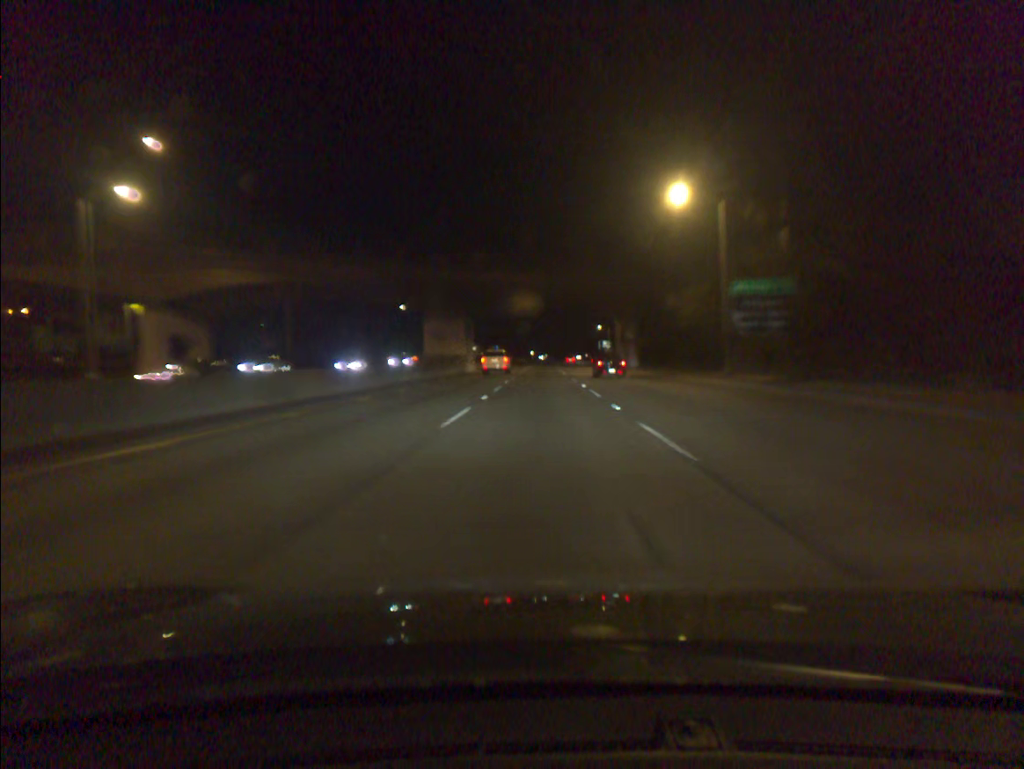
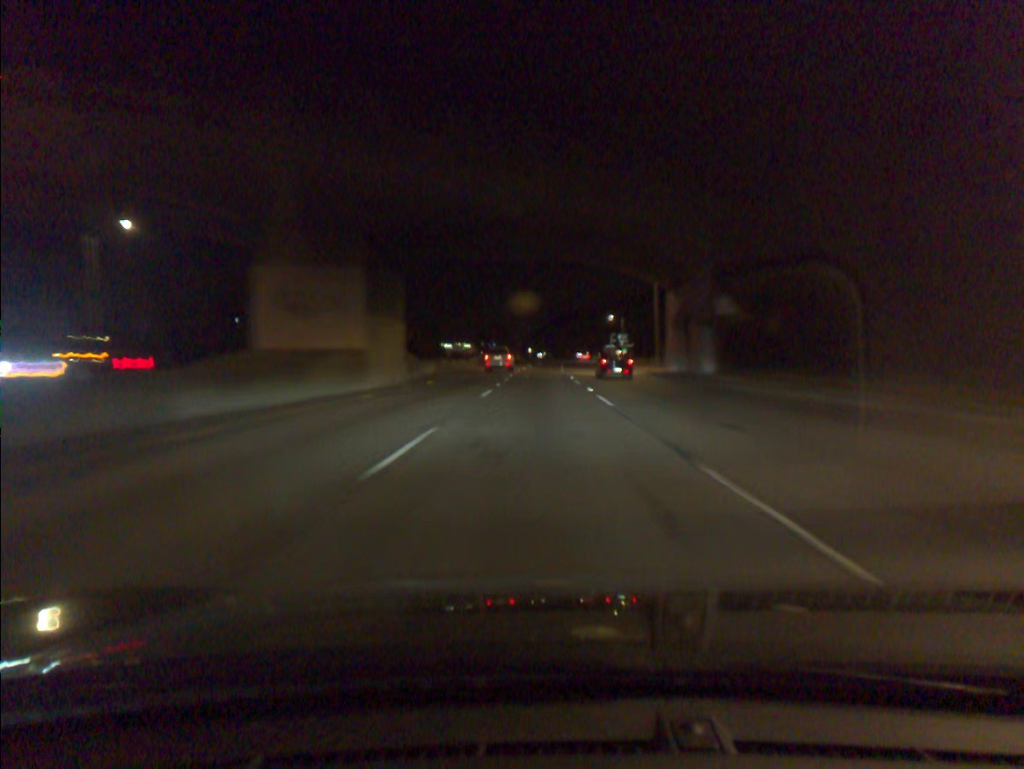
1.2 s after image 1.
(+0.1, +35.2) m; 0°
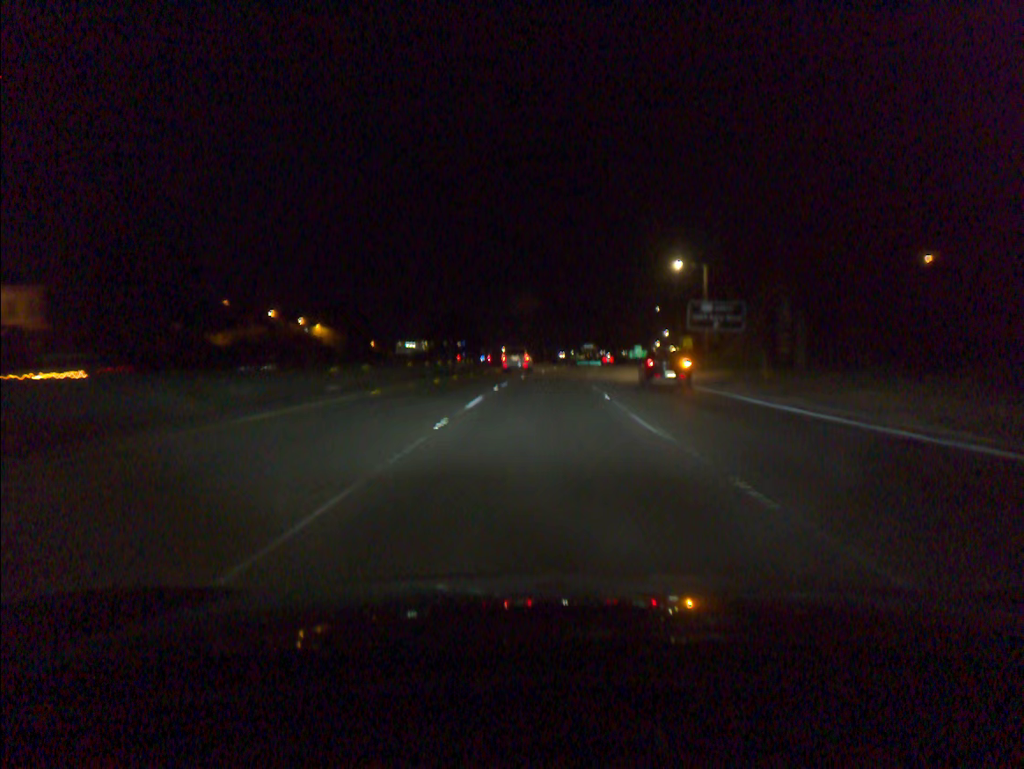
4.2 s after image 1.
(+0.6, +87.9) m; +2°
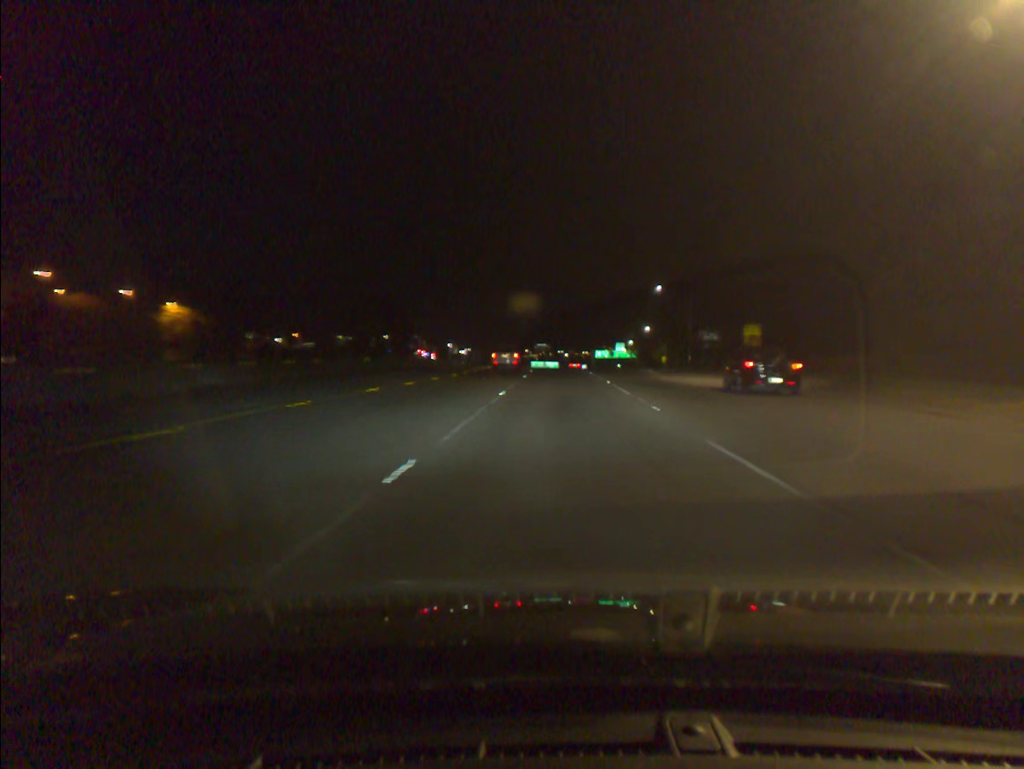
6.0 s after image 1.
(+1.1, +50.8) m; +3°
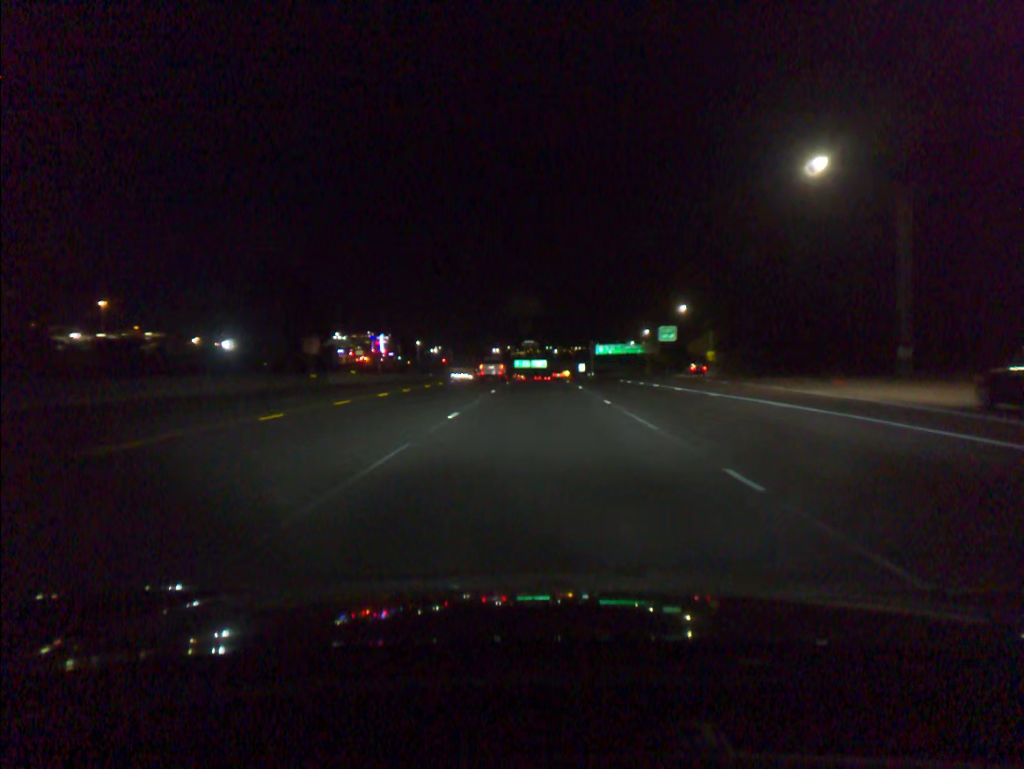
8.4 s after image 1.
(+1.5, +66.6) m; +1°
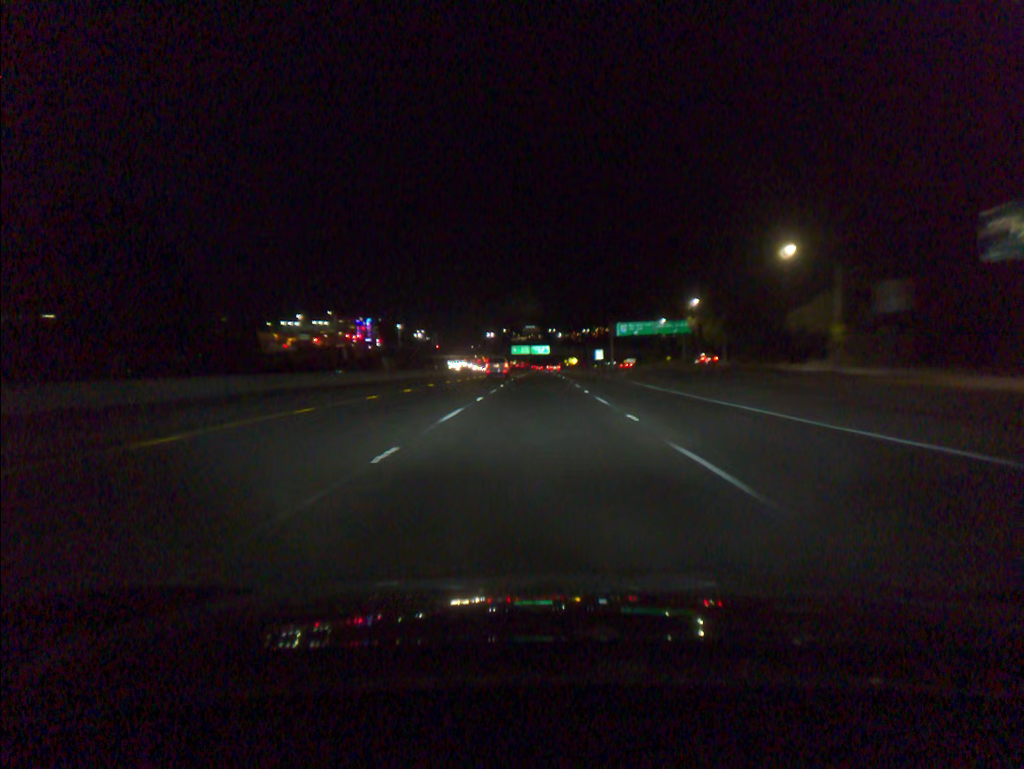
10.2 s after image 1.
(-0.1, +50.9) m; 0°
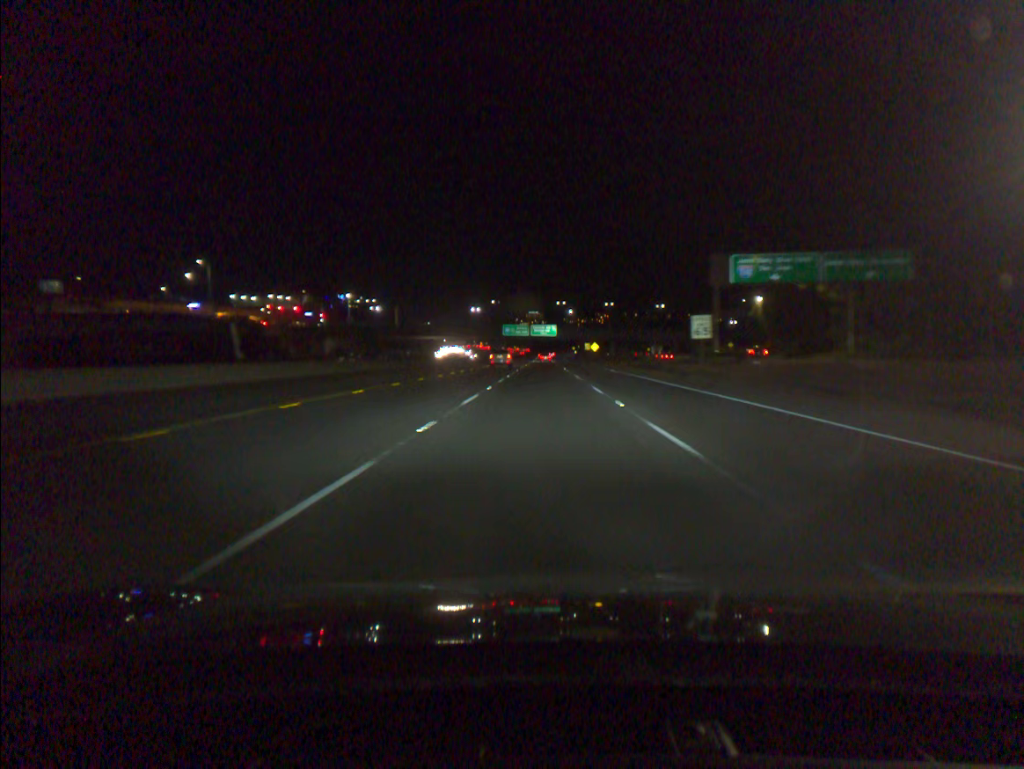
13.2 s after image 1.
(-0.3, +85.5) m; 0°
